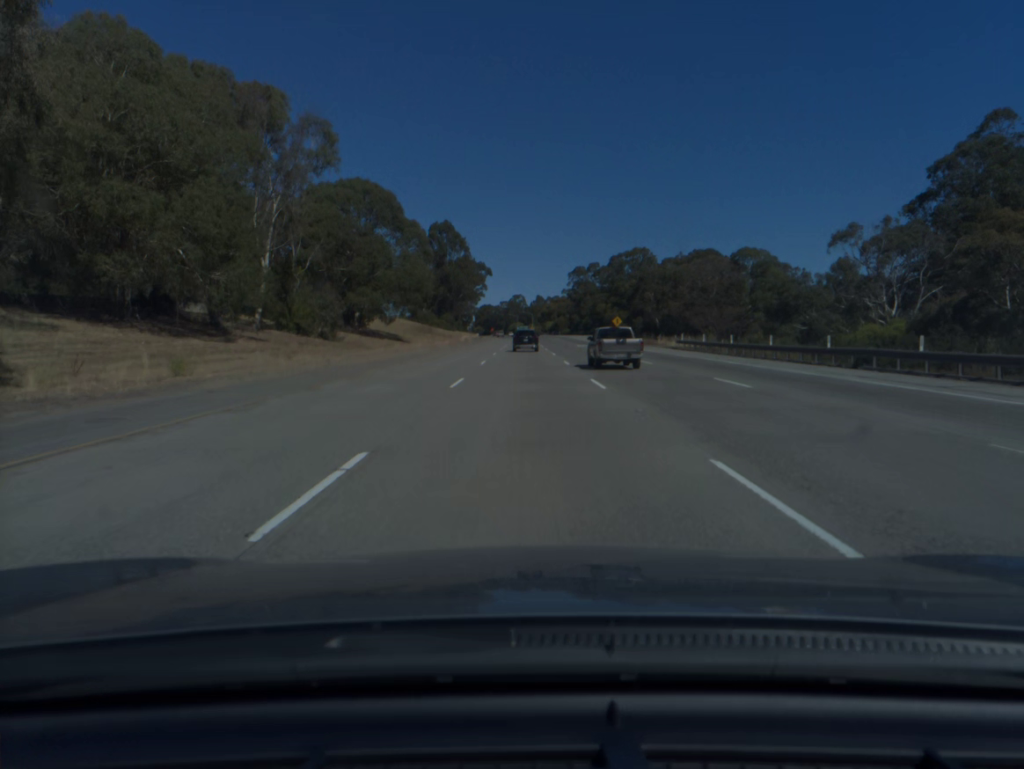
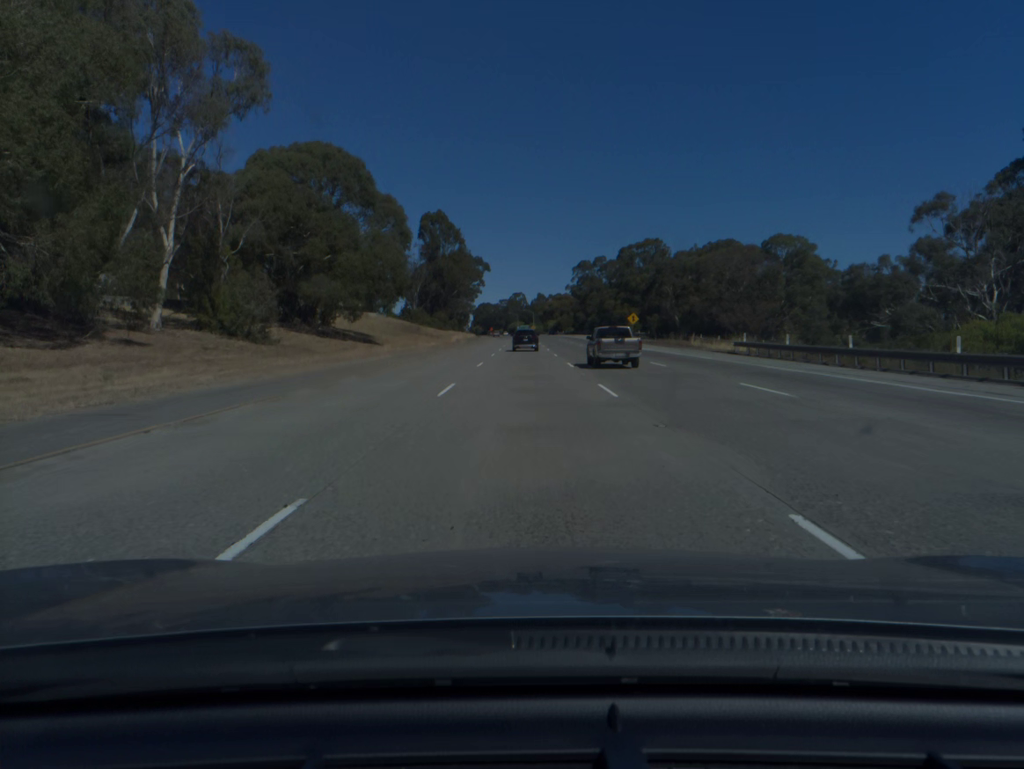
(0.0, +17.2) m; 0°
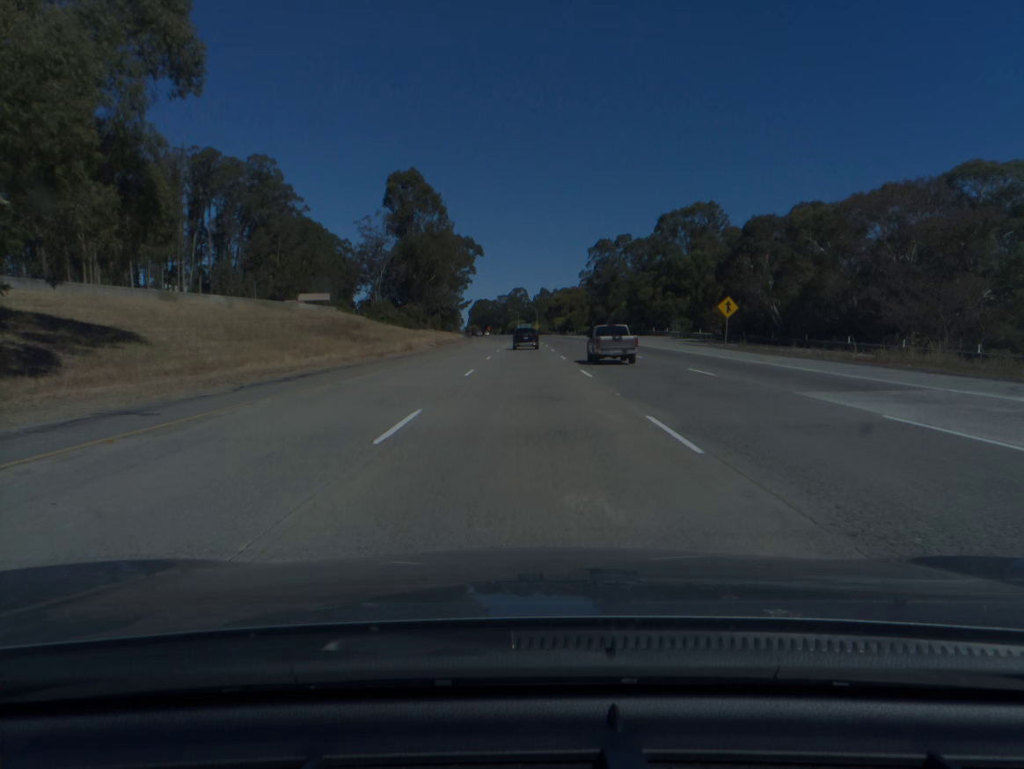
(-0.1, +51.8) m; 0°
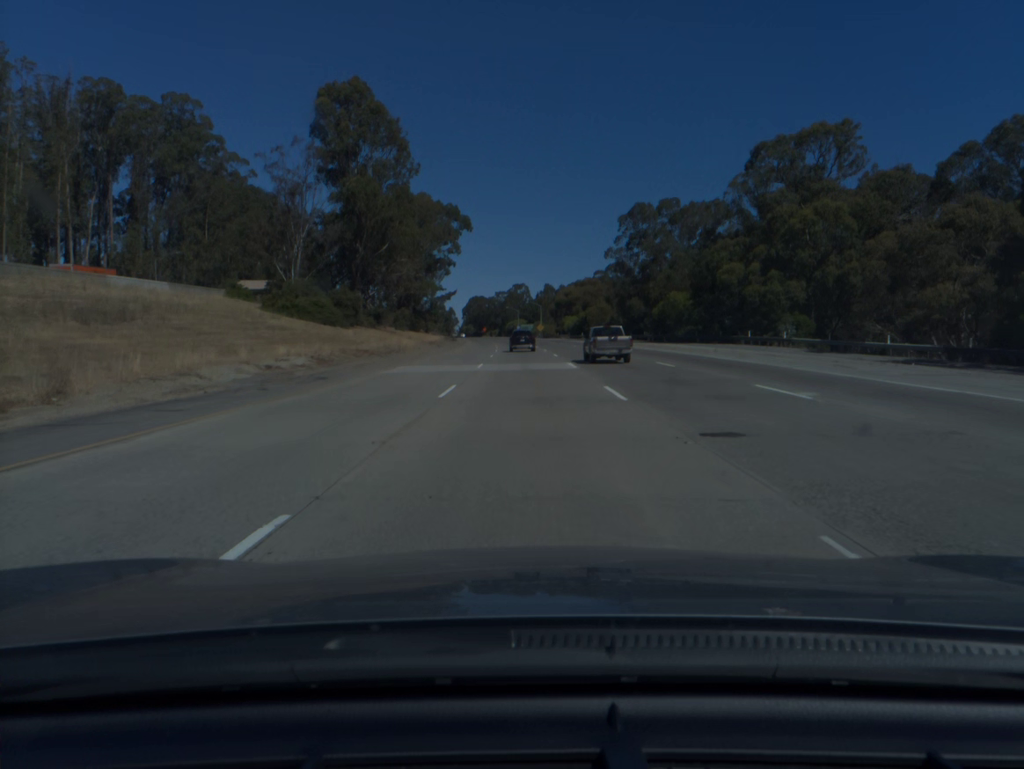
(0.0, +51.8) m; 0°
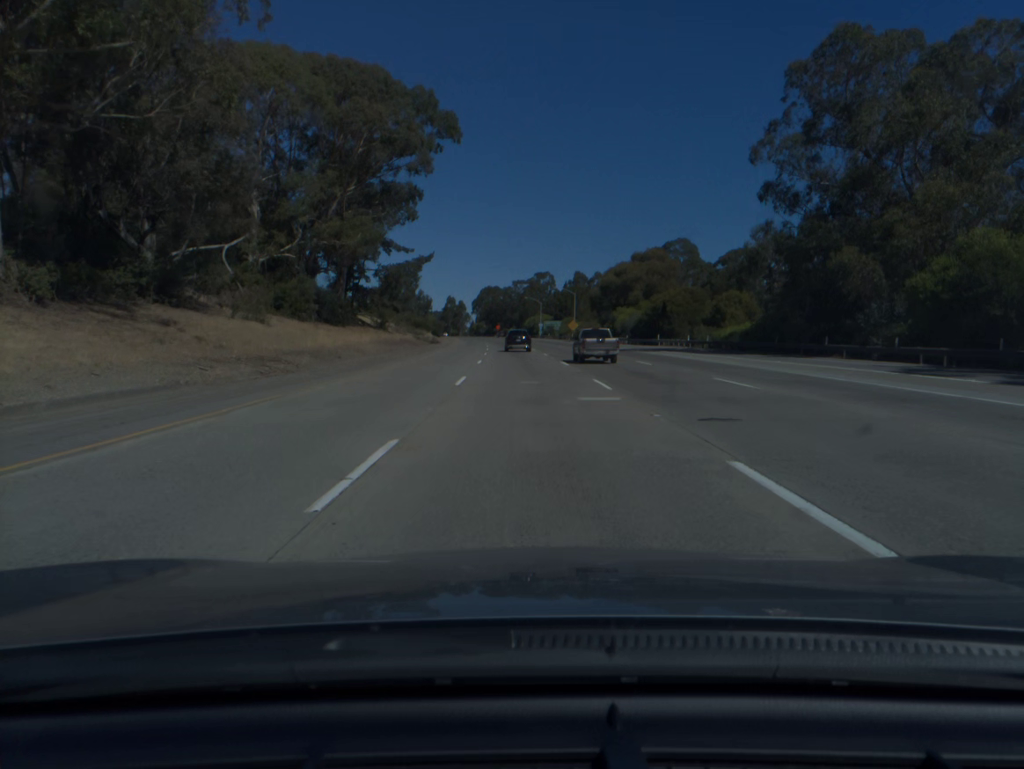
(-0.7, +69.2) m; -2°
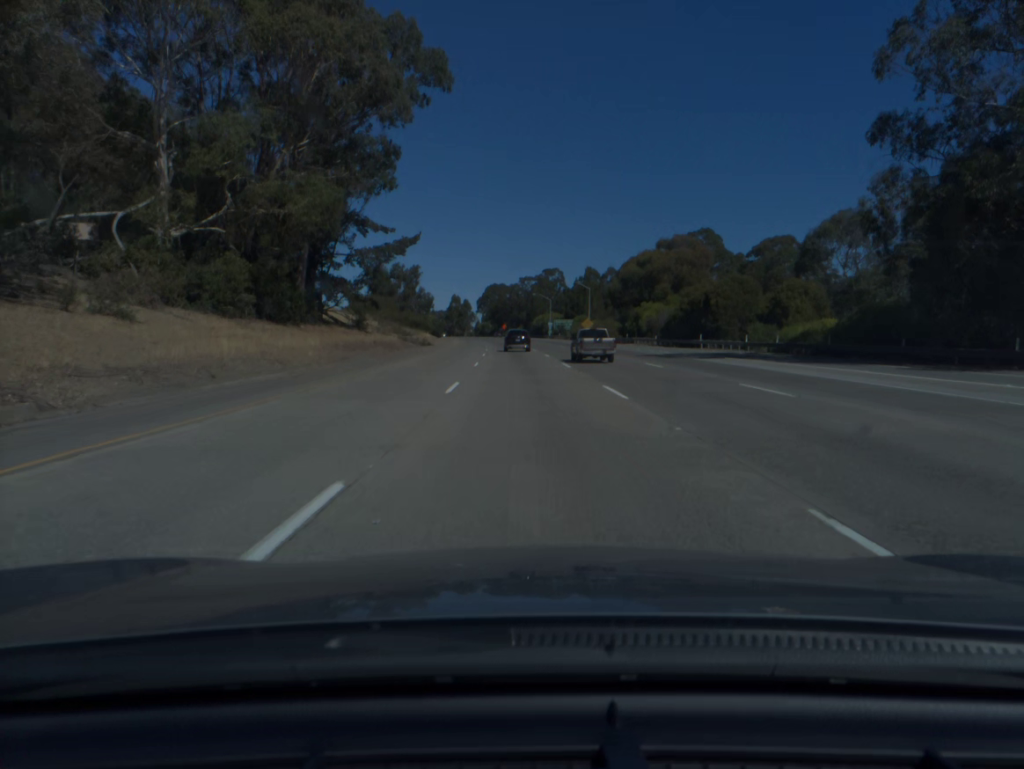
(-0.1, +17.3) m; -1°
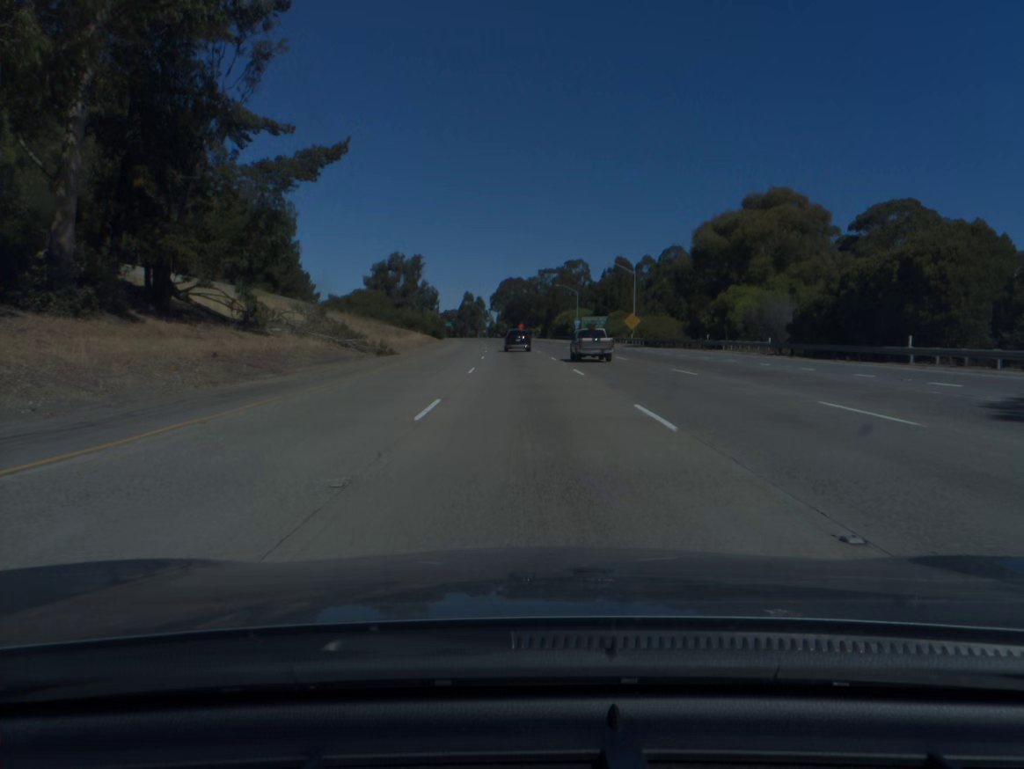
(-0.4, +34.7) m; -1°
